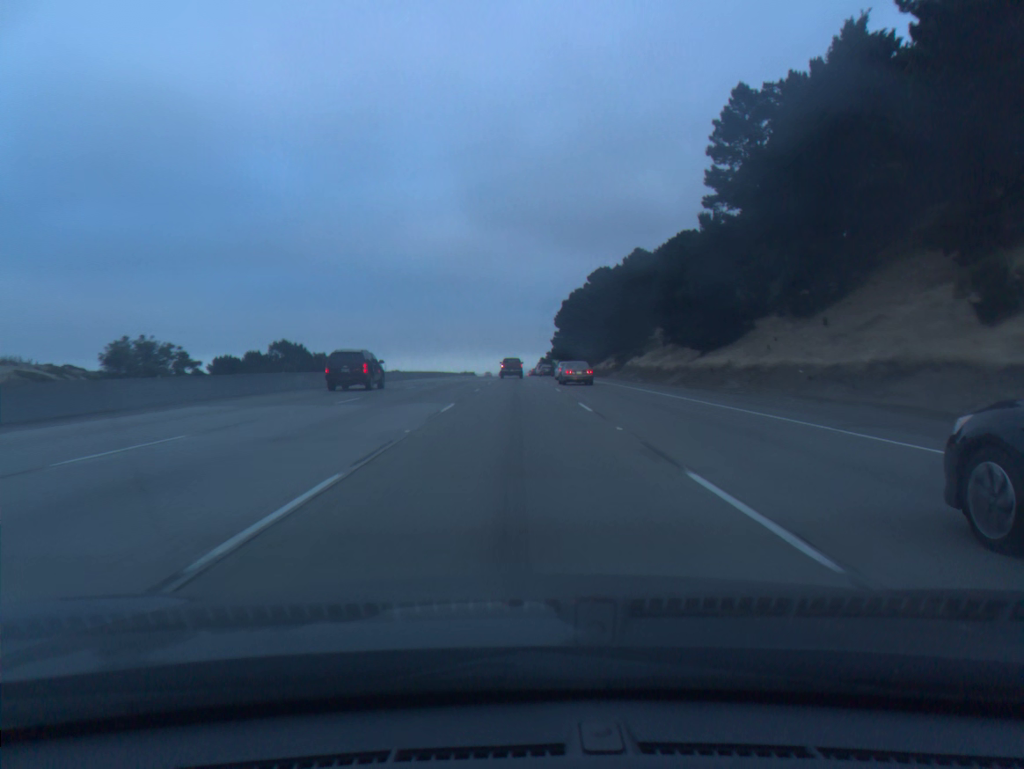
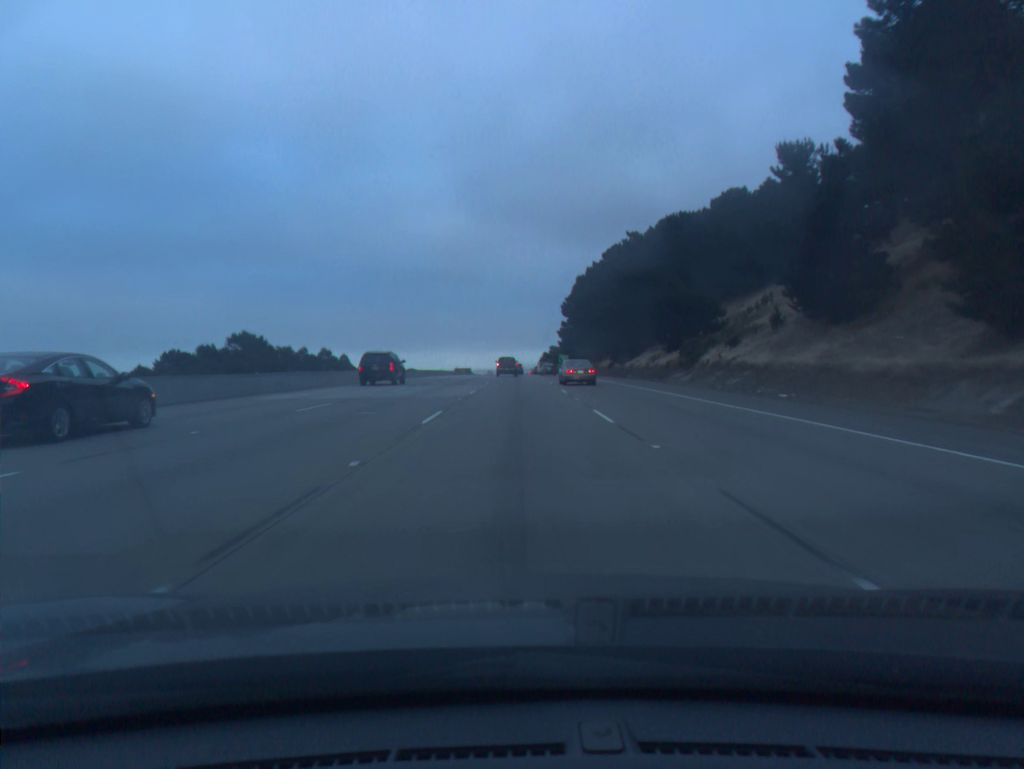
(0.0, +33.5) m; 0°
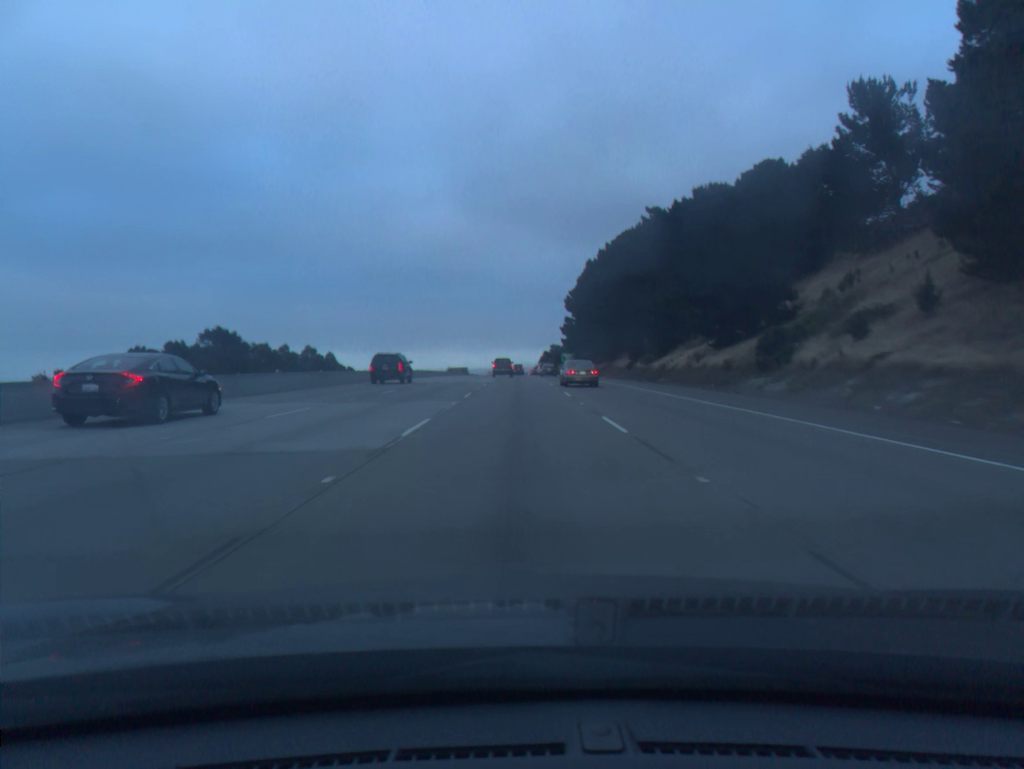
(0.0, +17.0) m; 0°
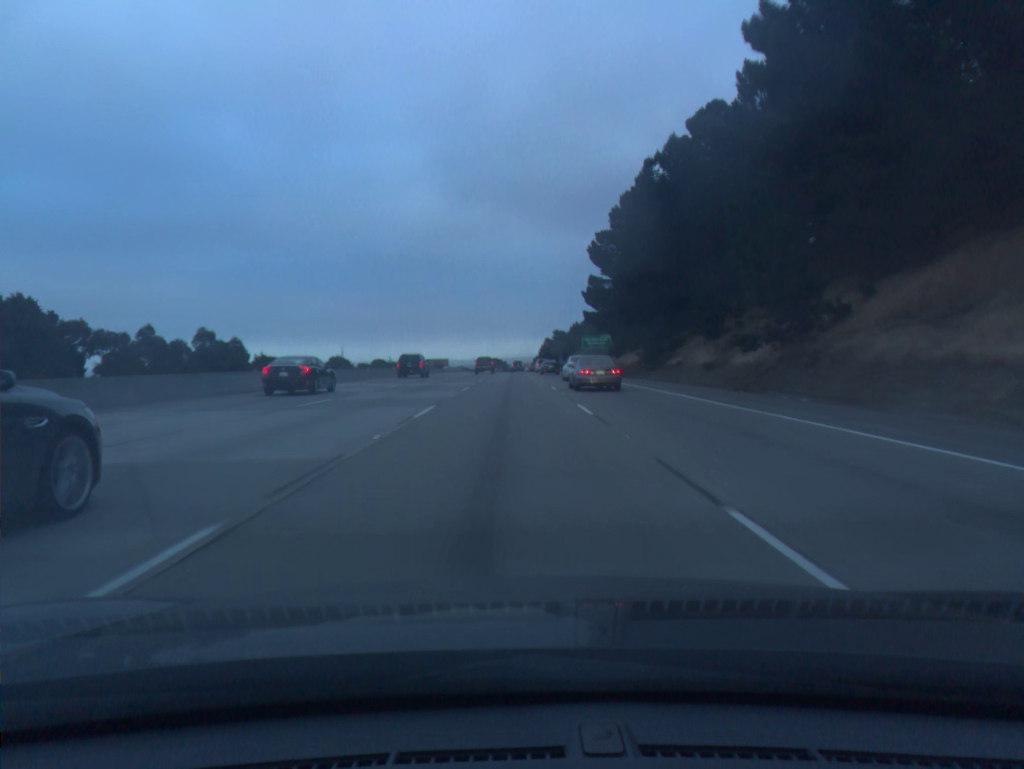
(+0.2, +69.4) m; 0°
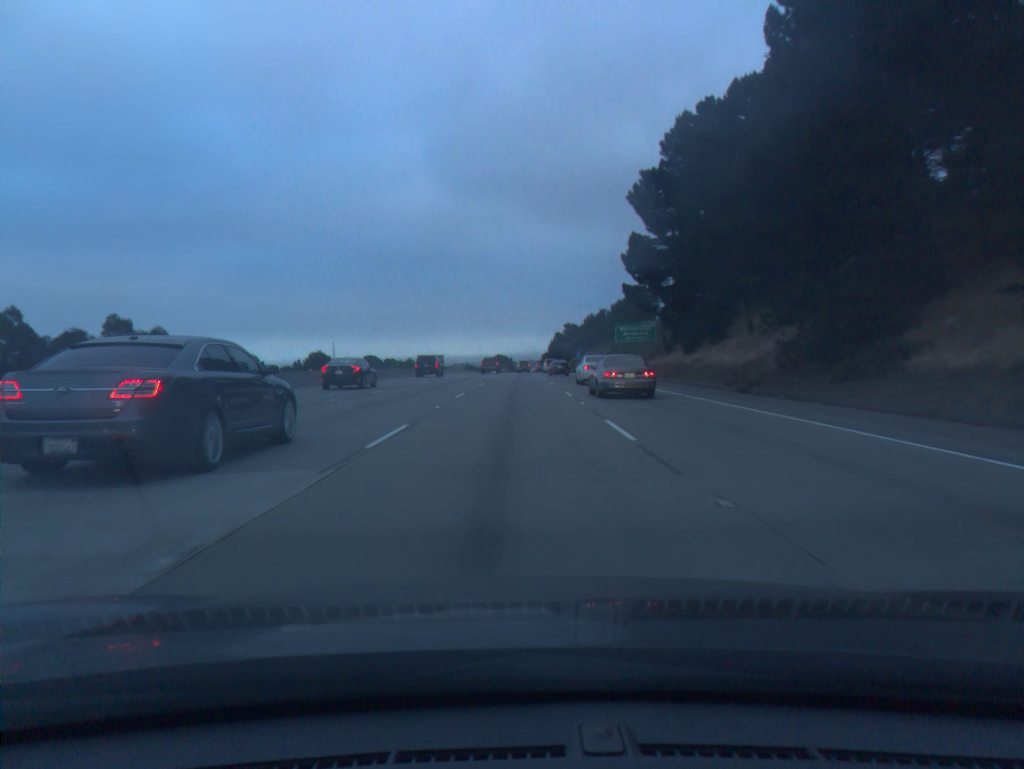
(-0.1, +34.8) m; 0°
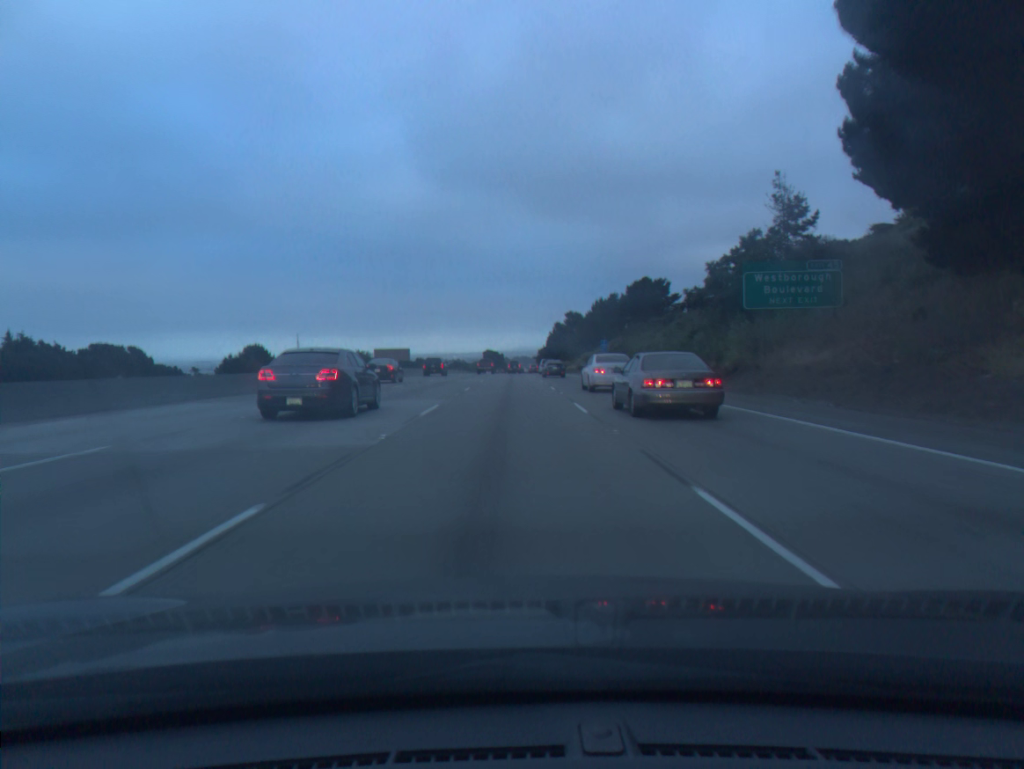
(+0.2, +51.9) m; 0°
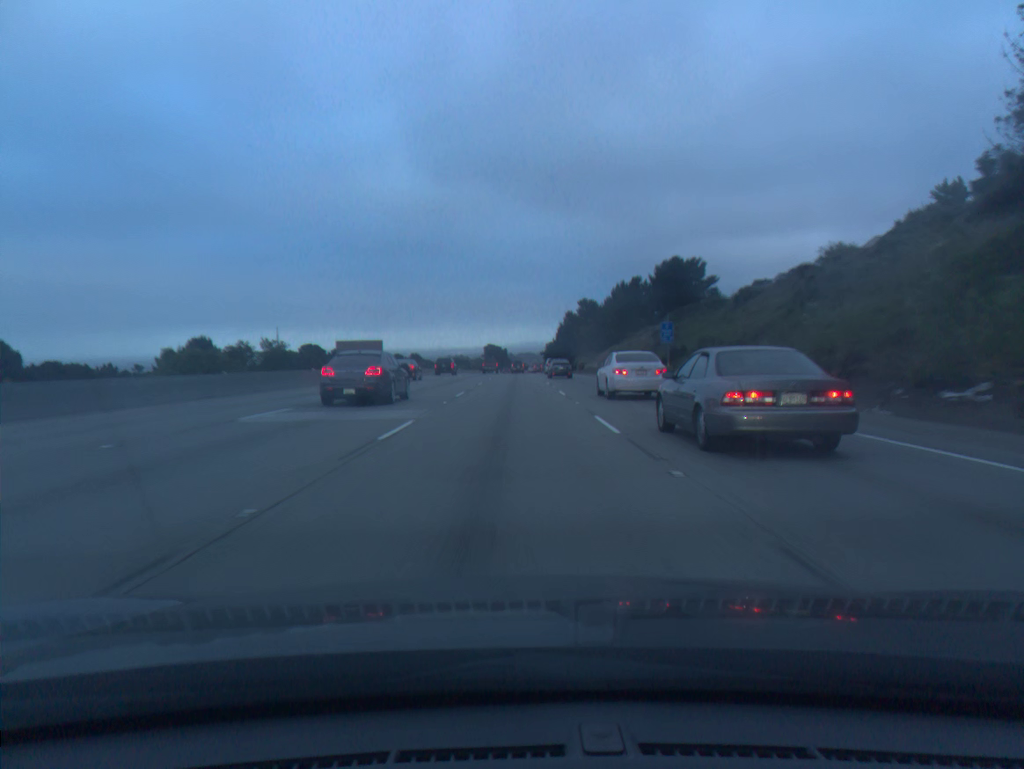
(-0.1, +34.8) m; 0°
